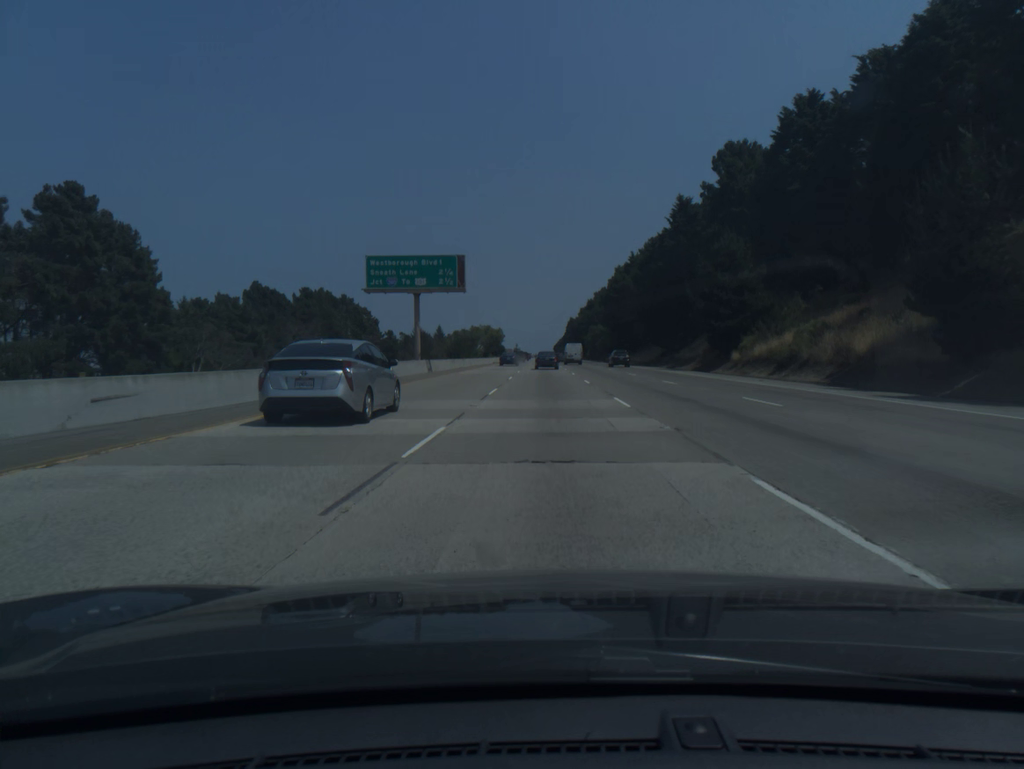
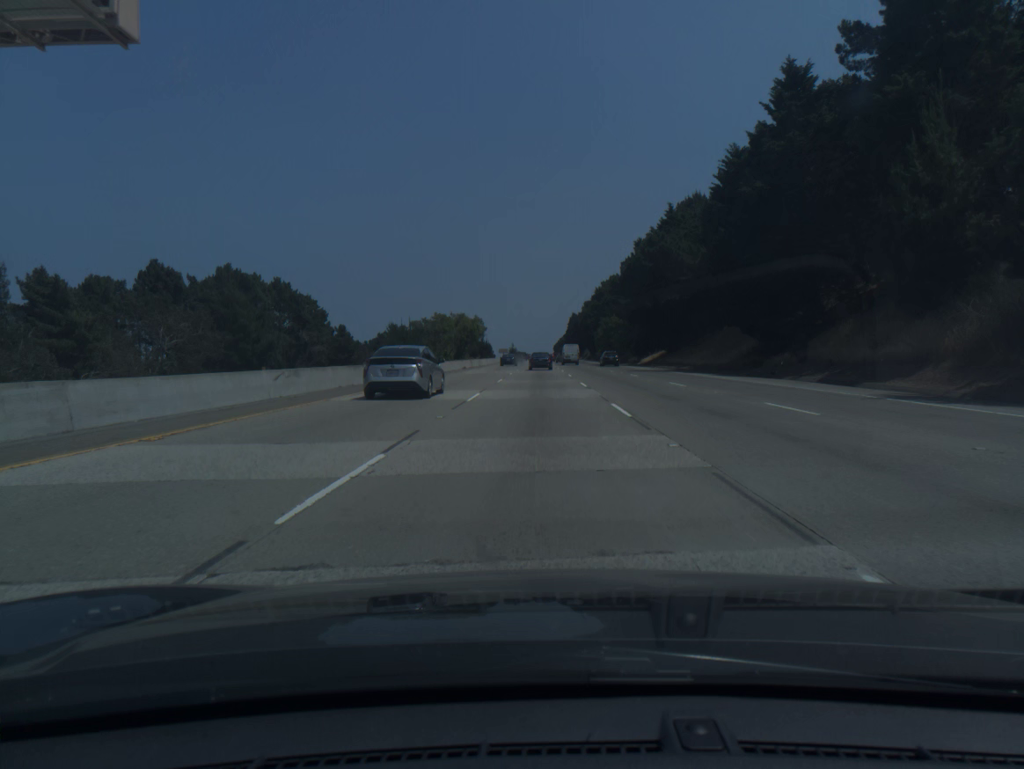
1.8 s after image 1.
(+0.2, +47.5) m; 0°
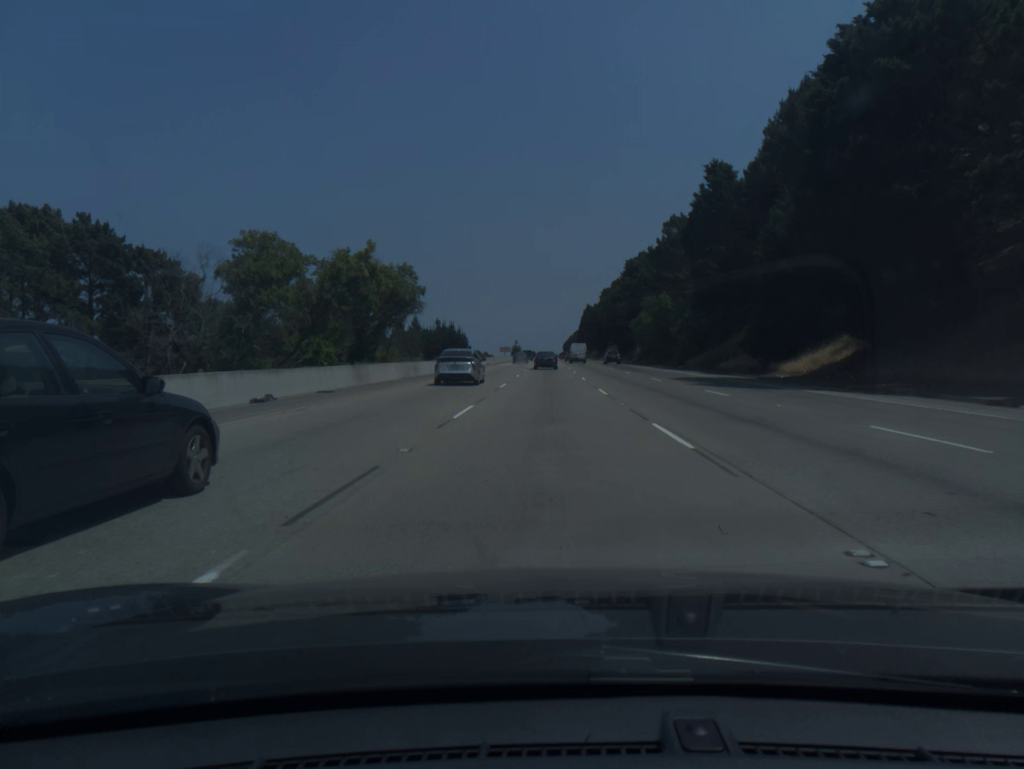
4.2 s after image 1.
(-0.4, +63.7) m; -1°
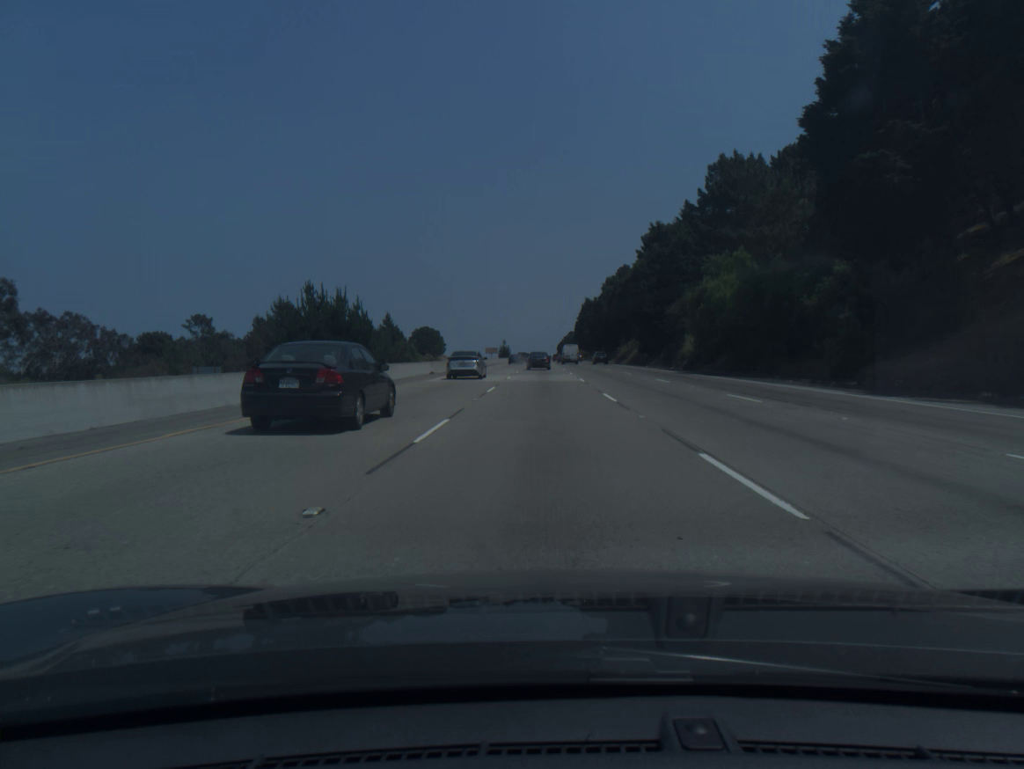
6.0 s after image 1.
(+0.2, +48.2) m; +1°
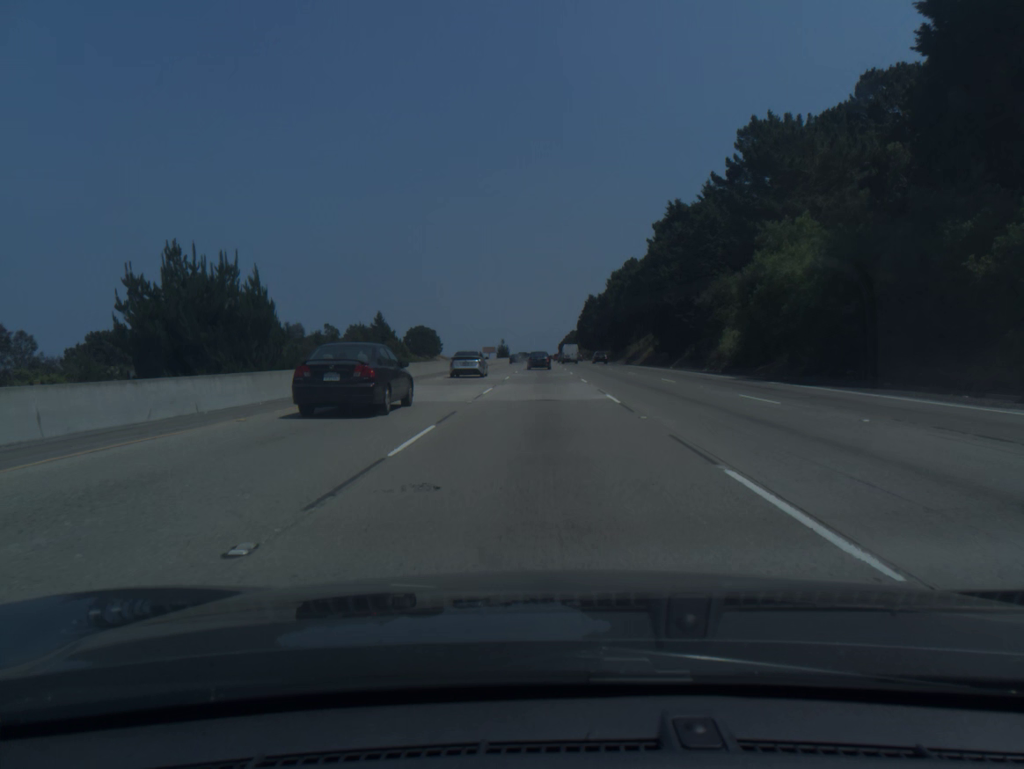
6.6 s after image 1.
(0.0, +16.1) m; 0°
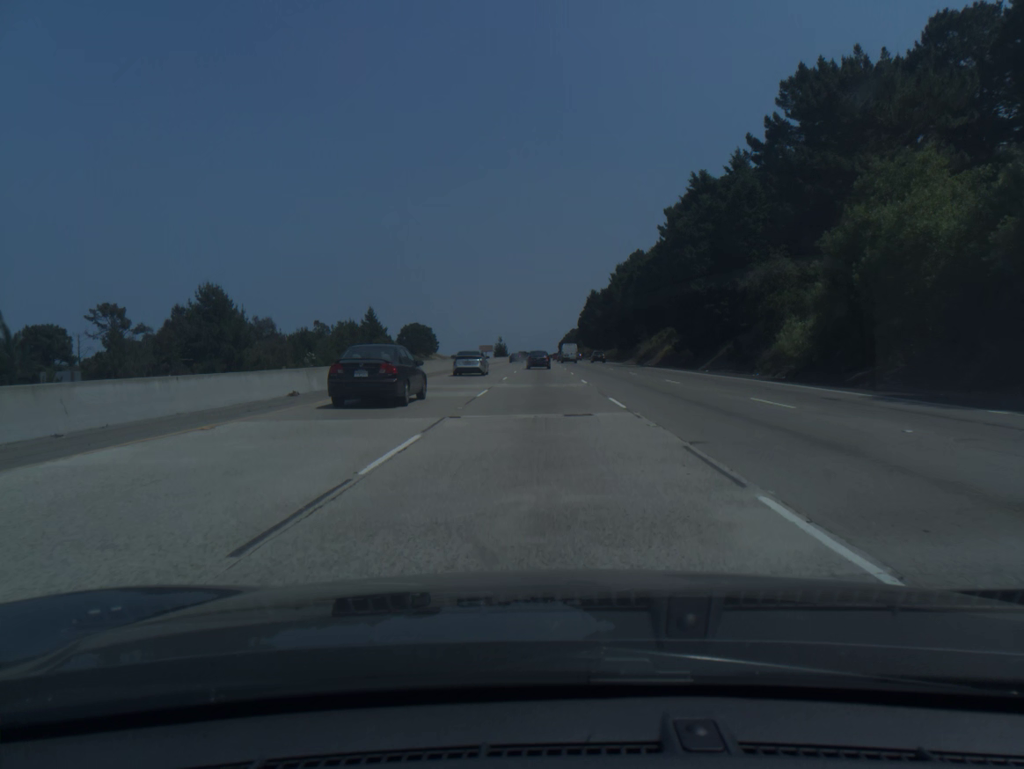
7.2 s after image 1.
(0.0, +16.1) m; 0°
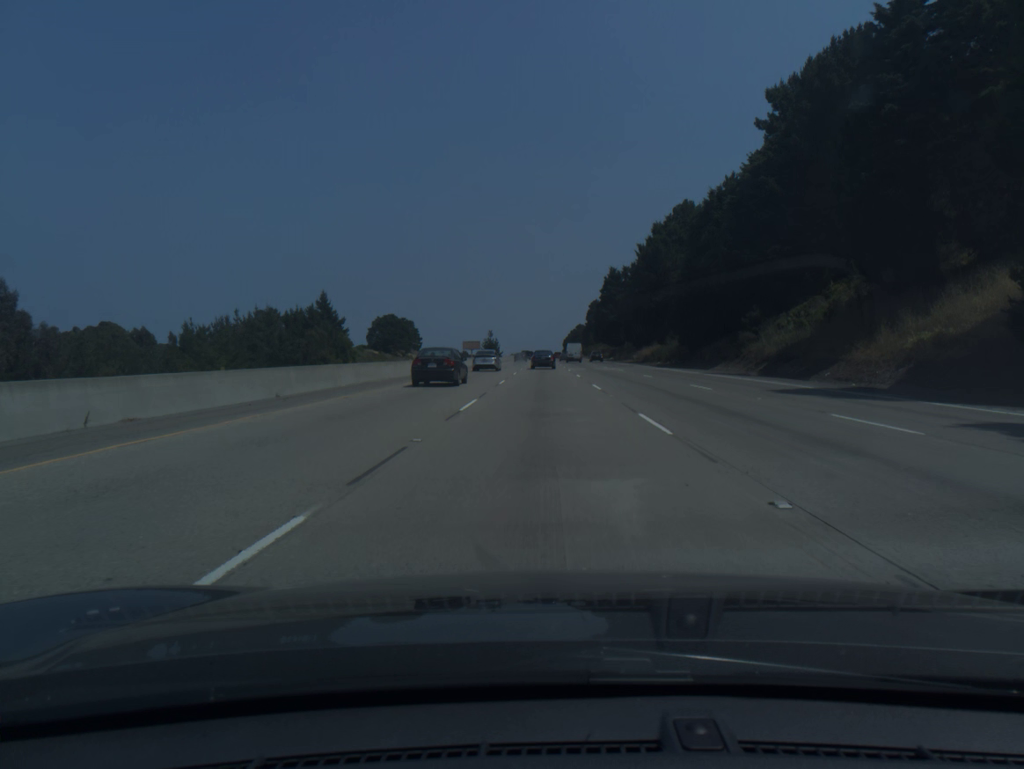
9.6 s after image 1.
(-0.2, +64.3) m; 0°
